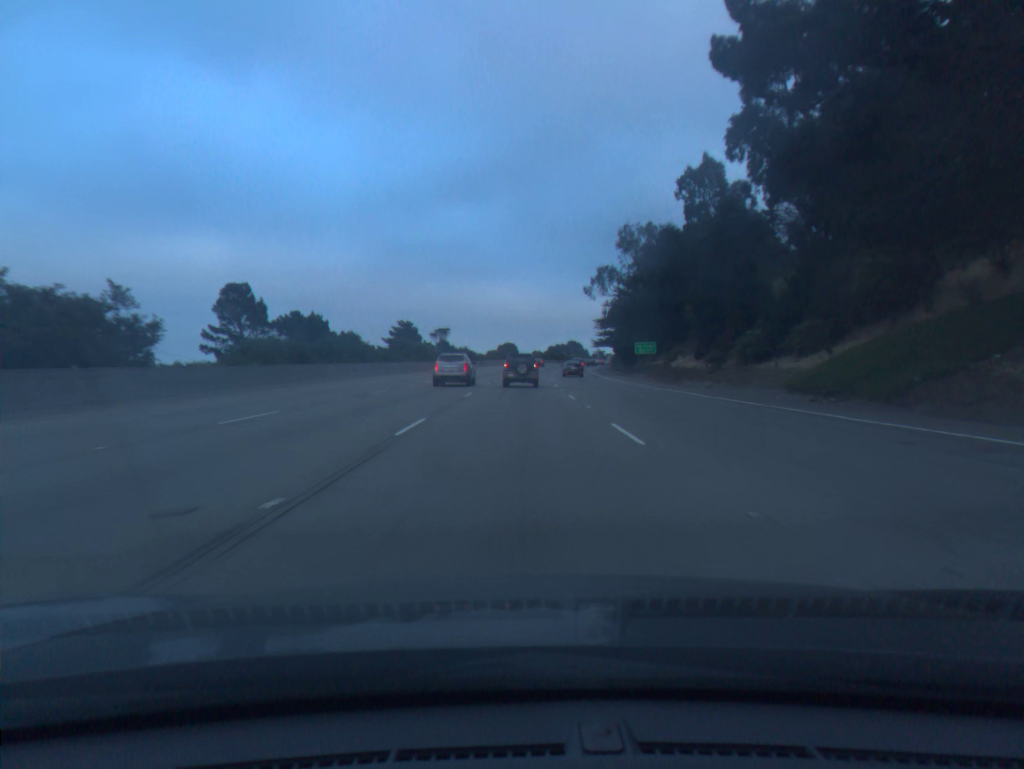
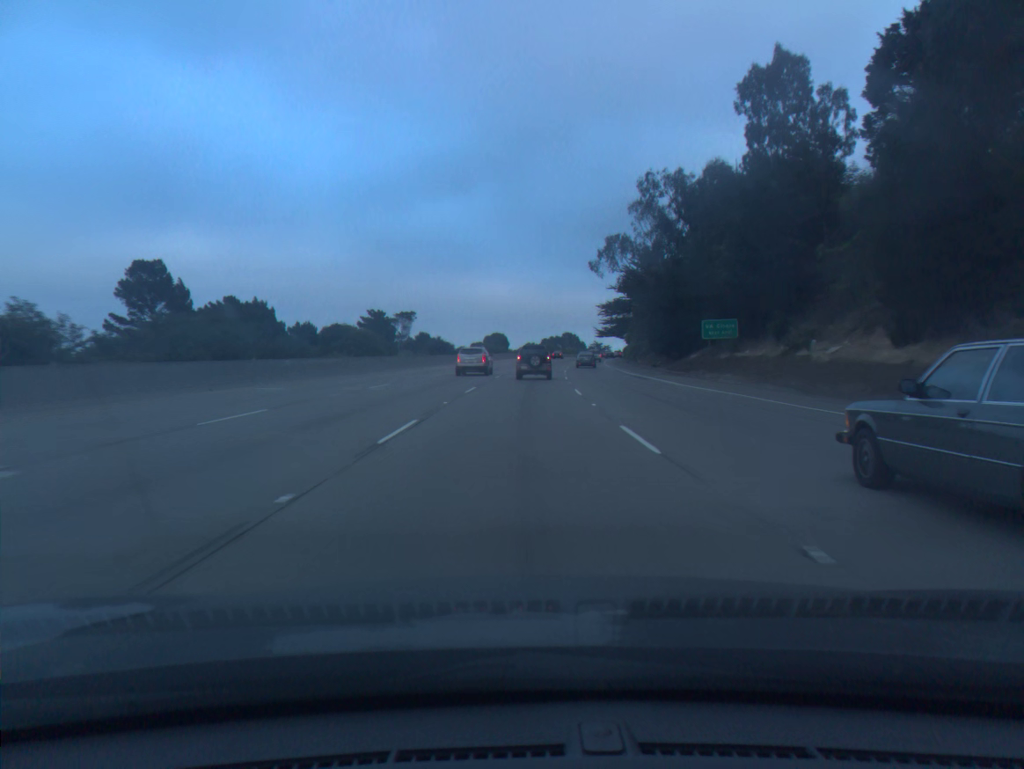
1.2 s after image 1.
(+0.1, +30.4) m; +1°
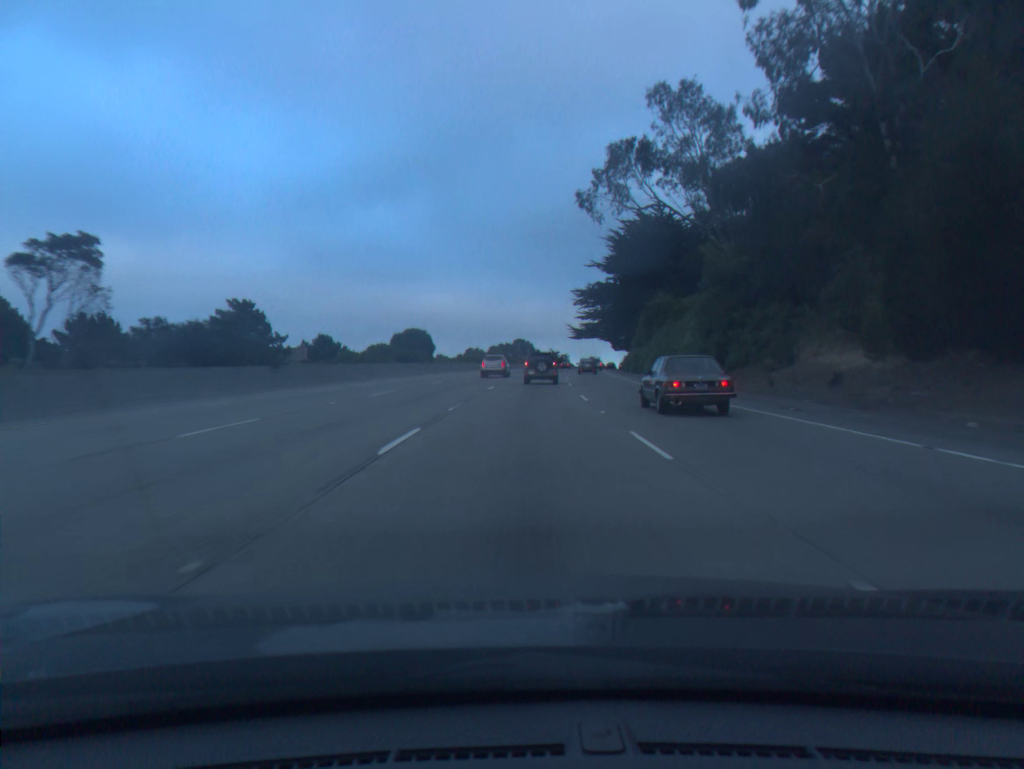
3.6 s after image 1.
(+1.8, +59.2) m; +4°
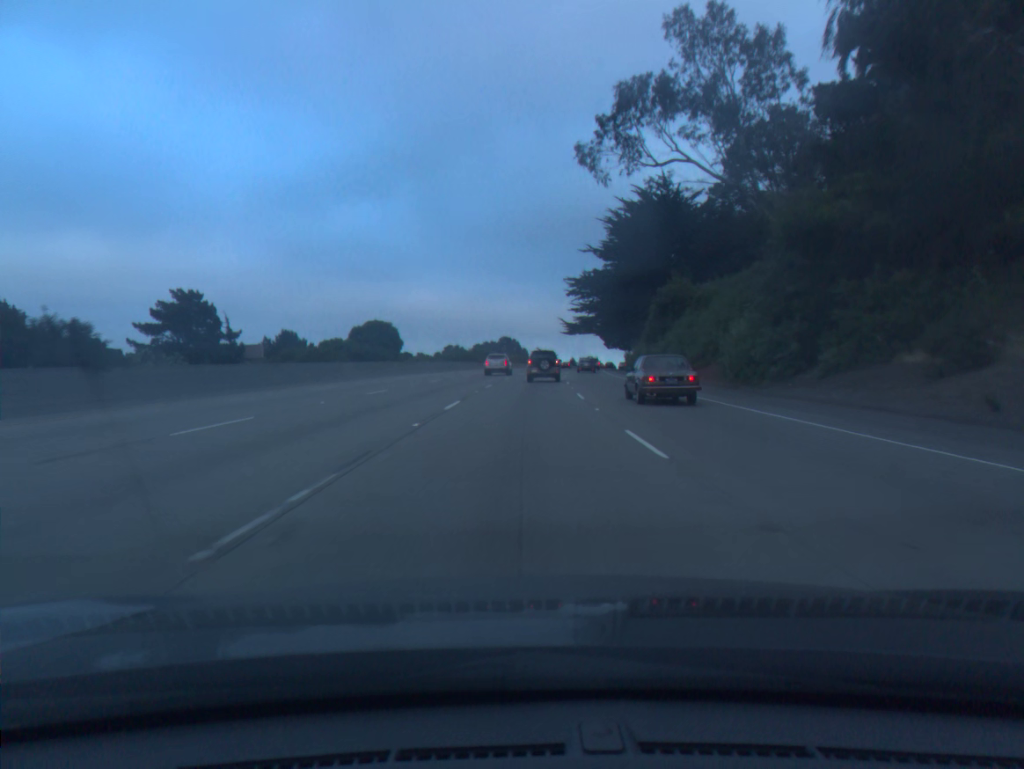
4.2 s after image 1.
(+0.1, +14.5) m; +1°
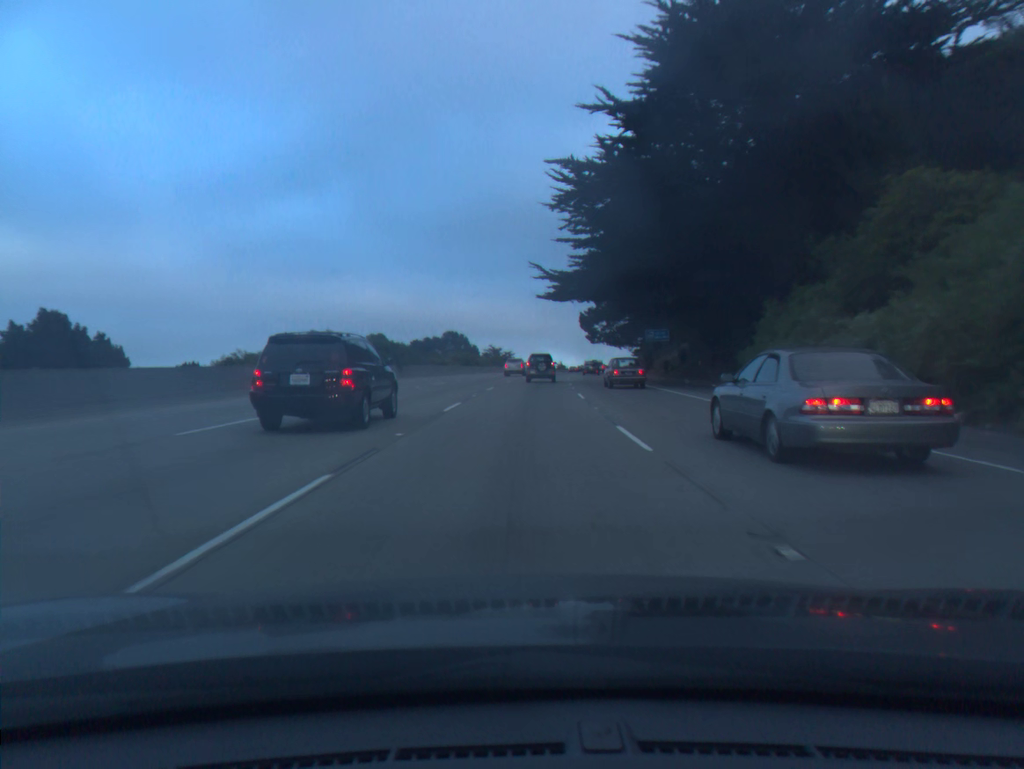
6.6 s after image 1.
(+1.7, +57.8) m; +3°
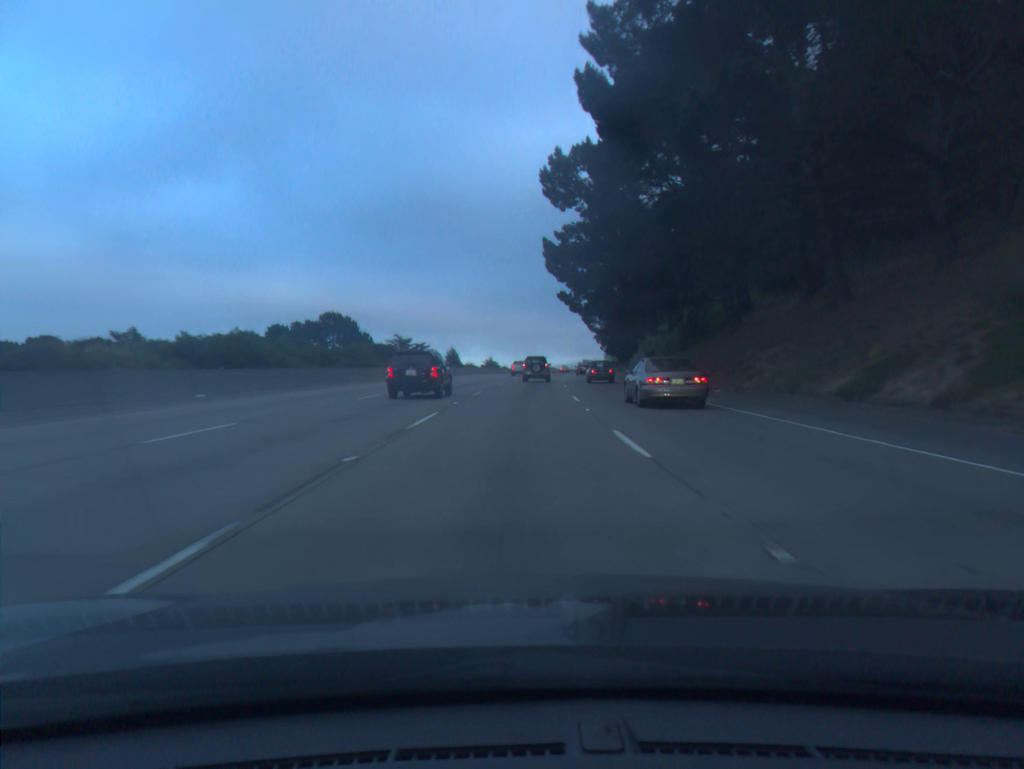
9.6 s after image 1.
(+3.1, +73.6) m; +5°
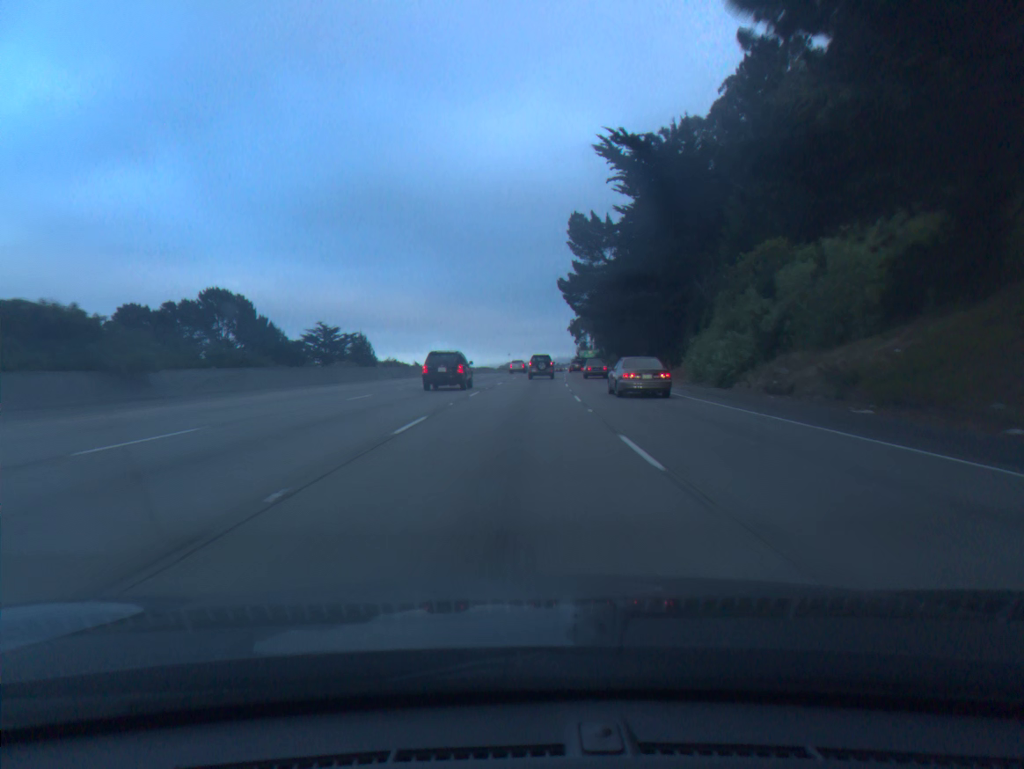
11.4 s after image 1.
(+1.1, +45.0) m; +3°
